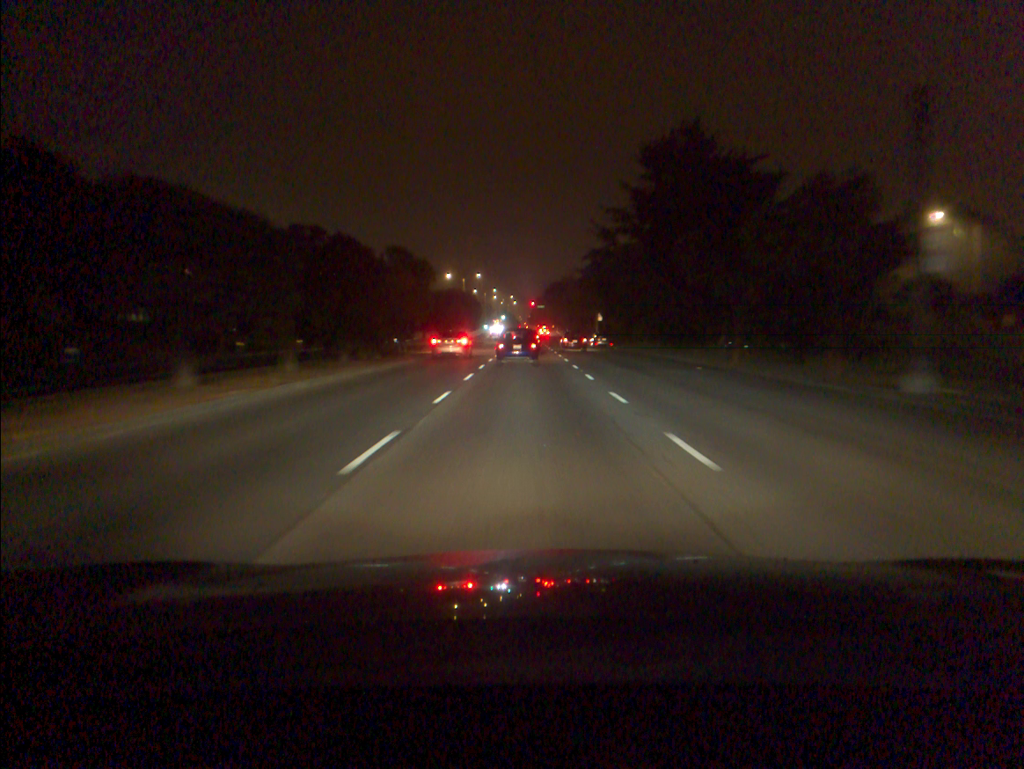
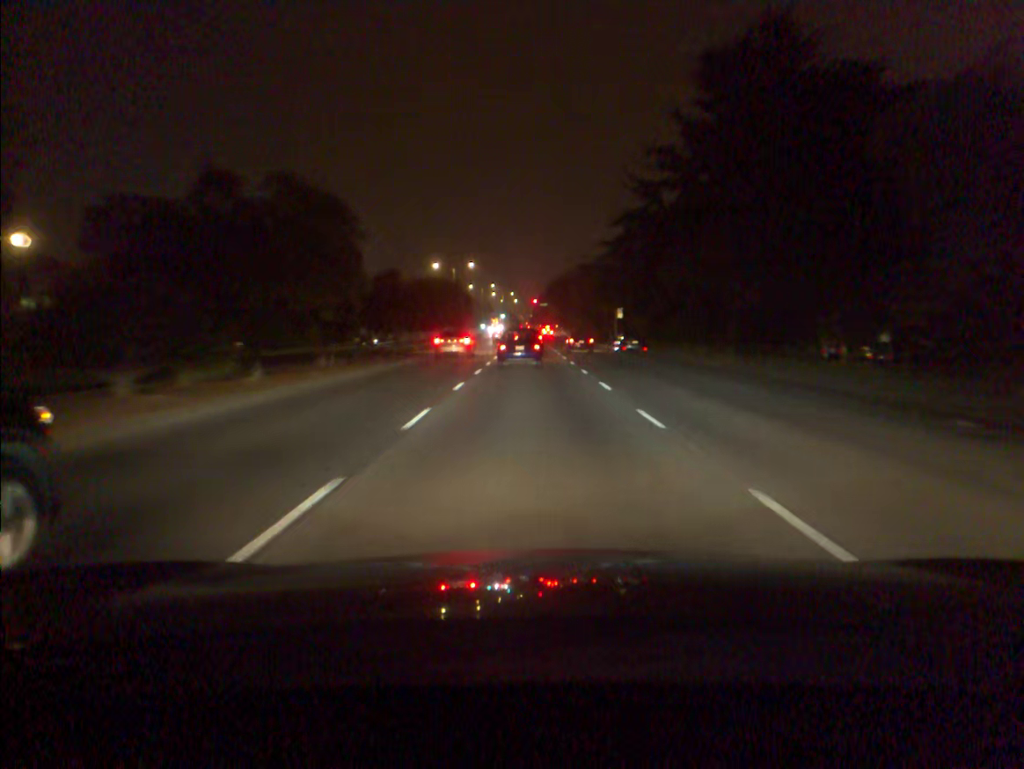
(0.0, +18.4) m; 0°
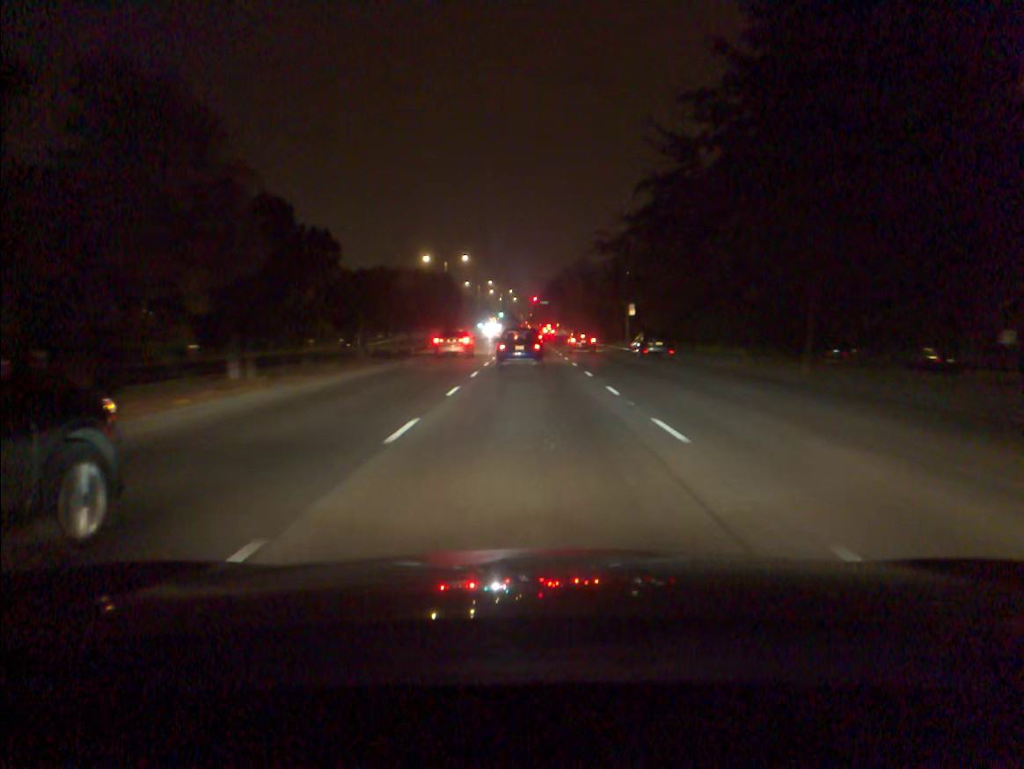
(0.0, +8.8) m; 0°
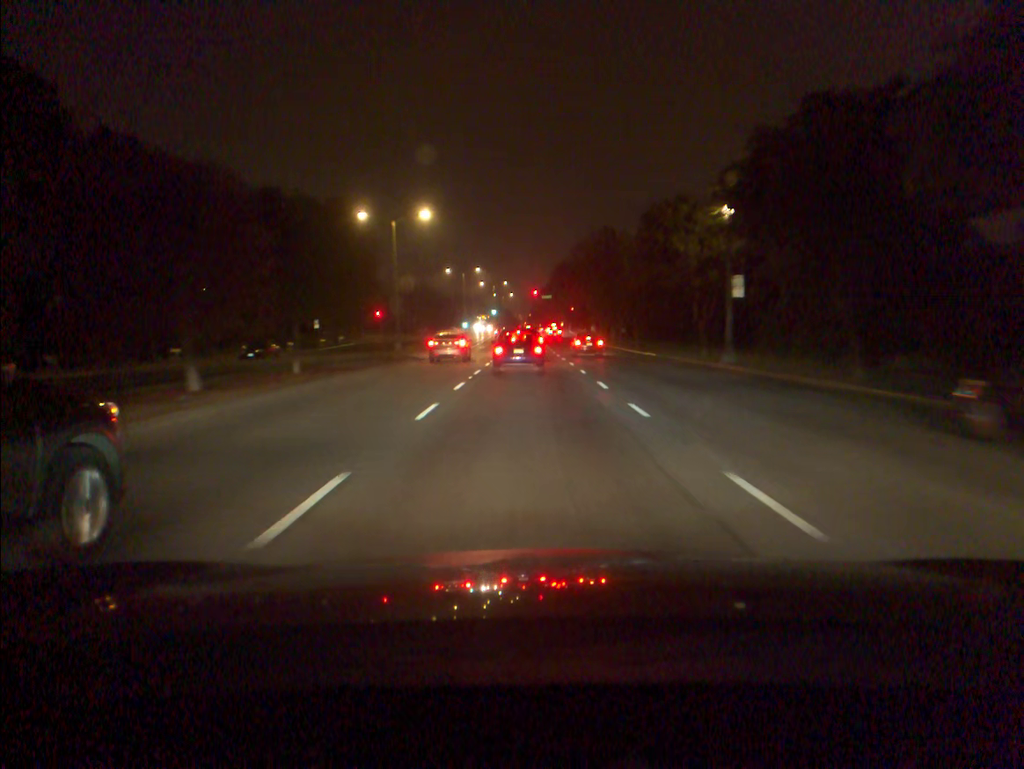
(0.0, +33.4) m; 0°
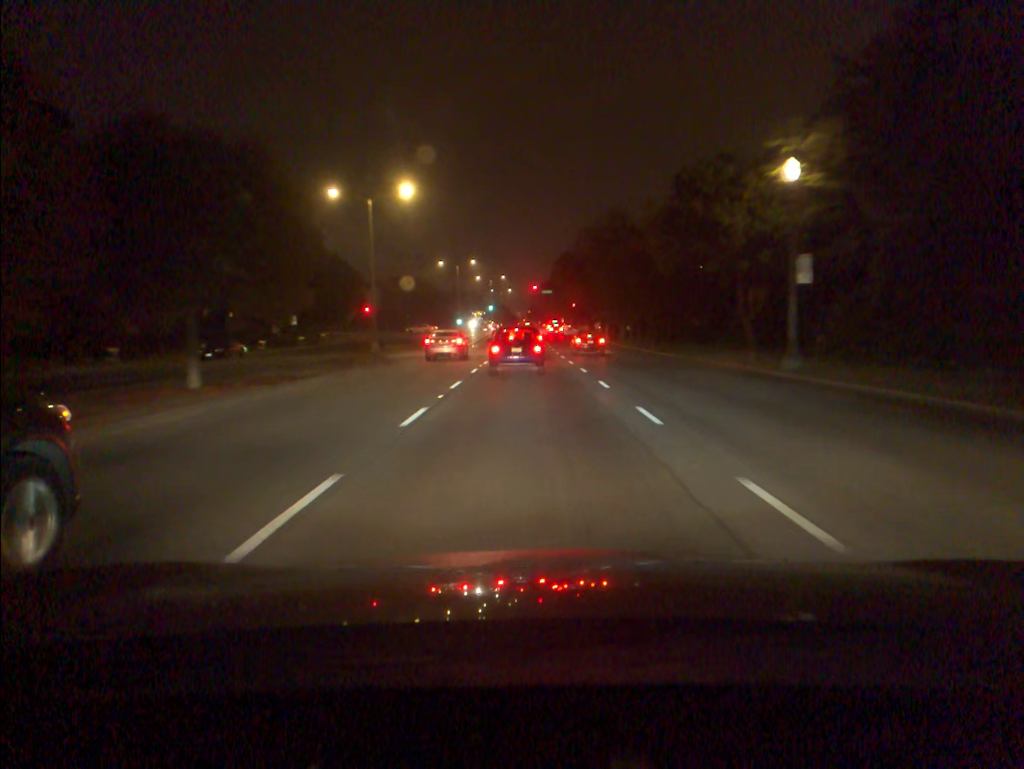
(0.0, +7.8) m; 0°
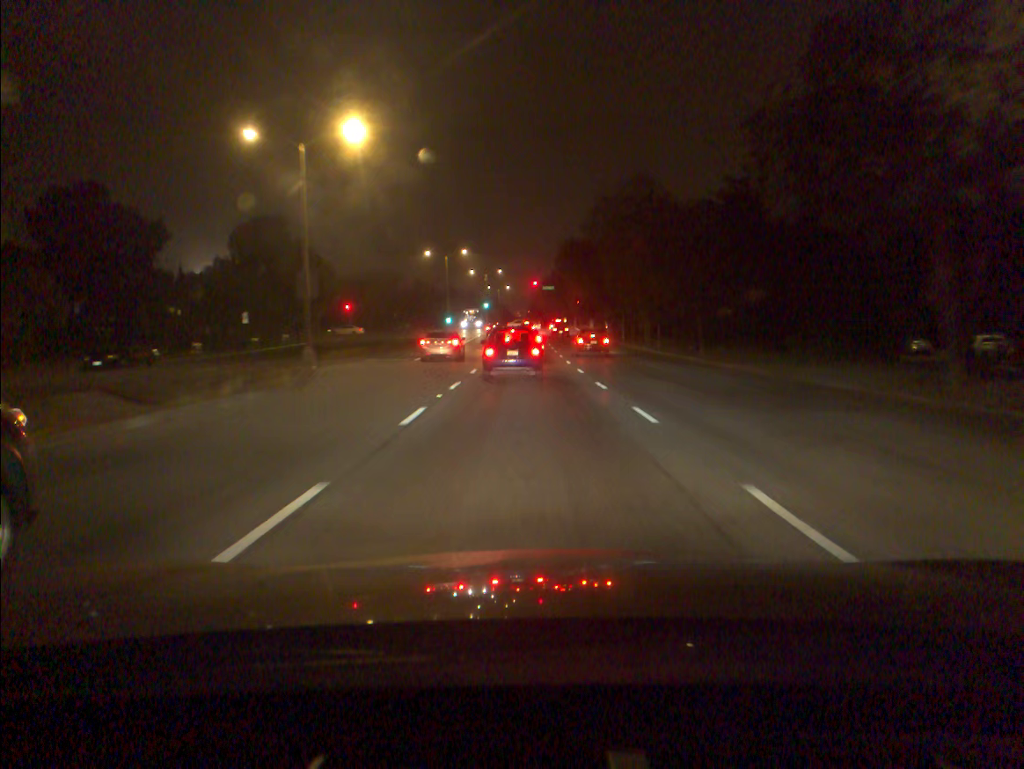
(0.0, +14.2) m; 0°
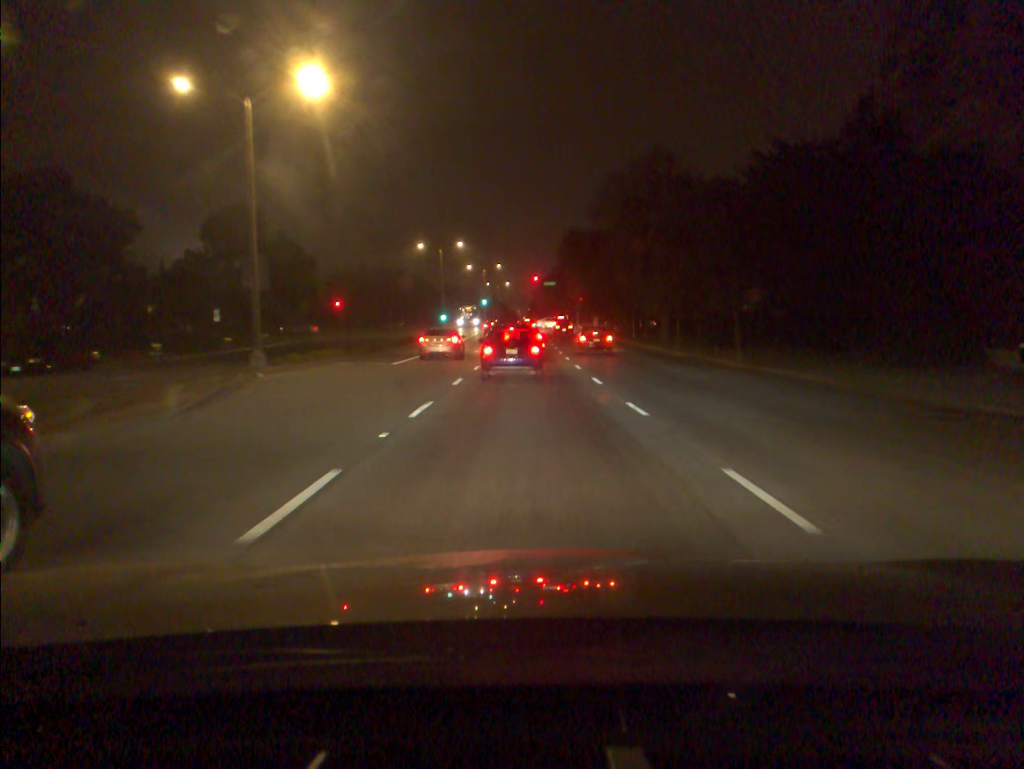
(0.0, +6.4) m; 0°
